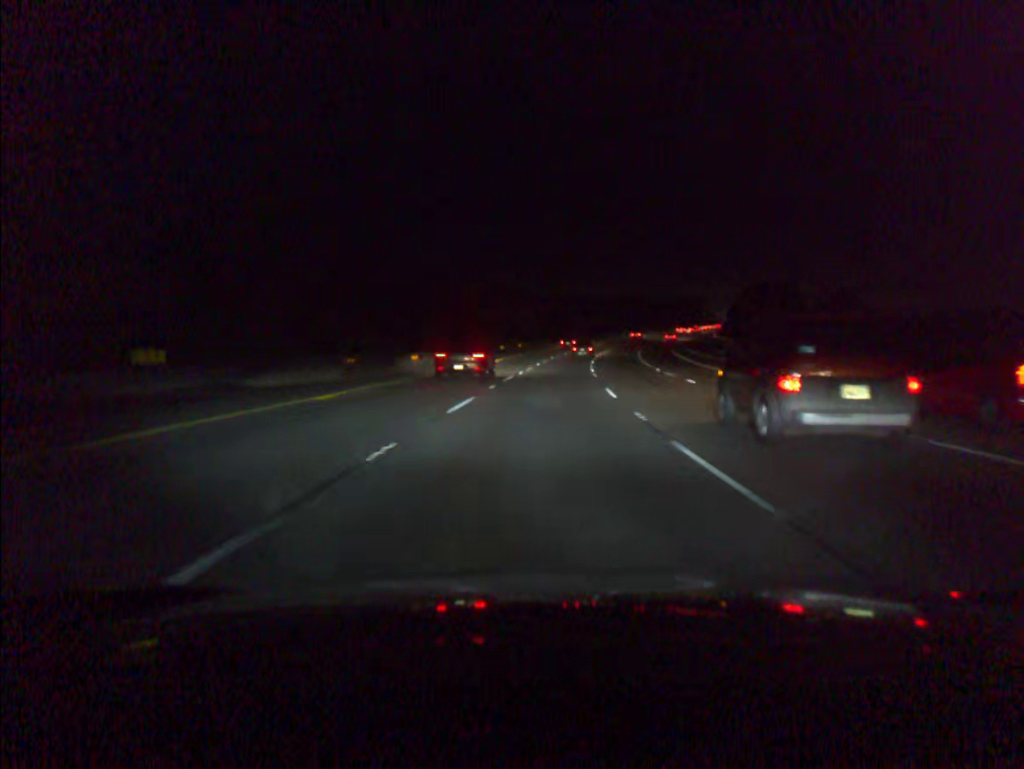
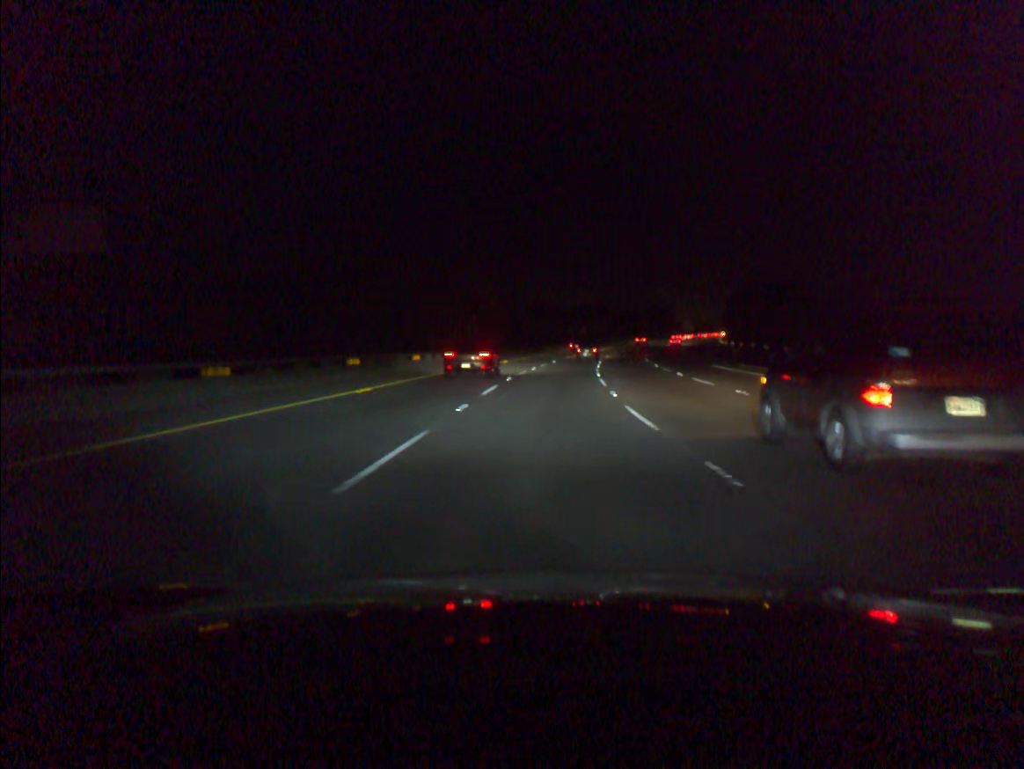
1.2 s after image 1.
(+0.9, +36.3) m; +3°
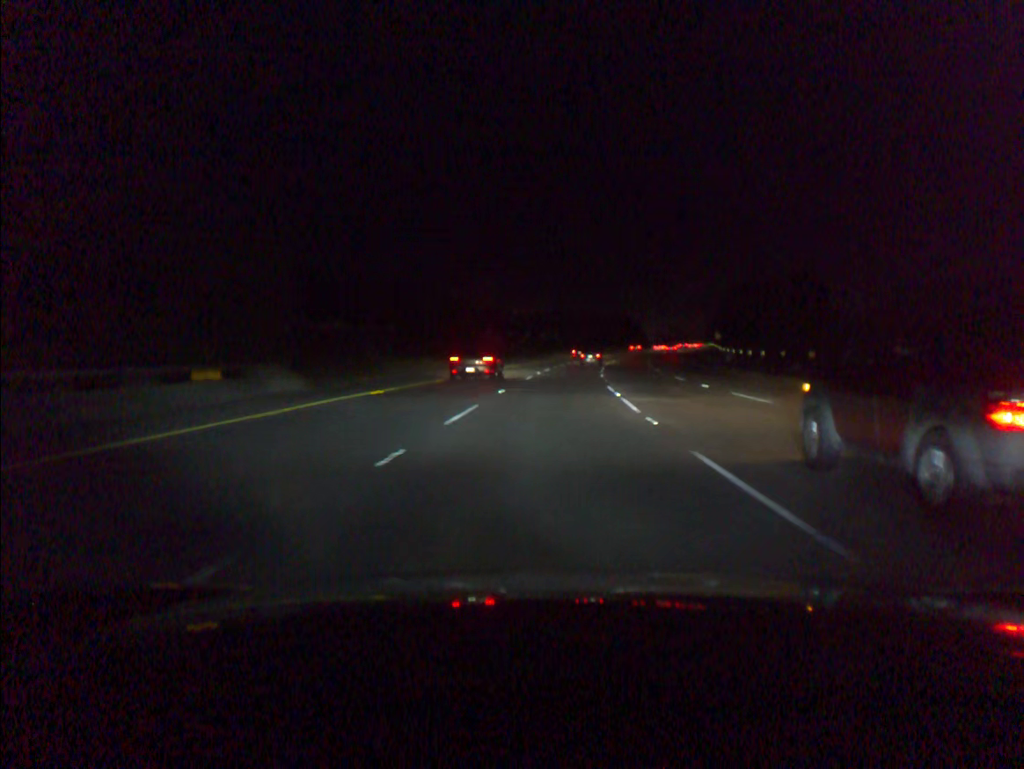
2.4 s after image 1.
(+1.1, +36.2) m; +3°
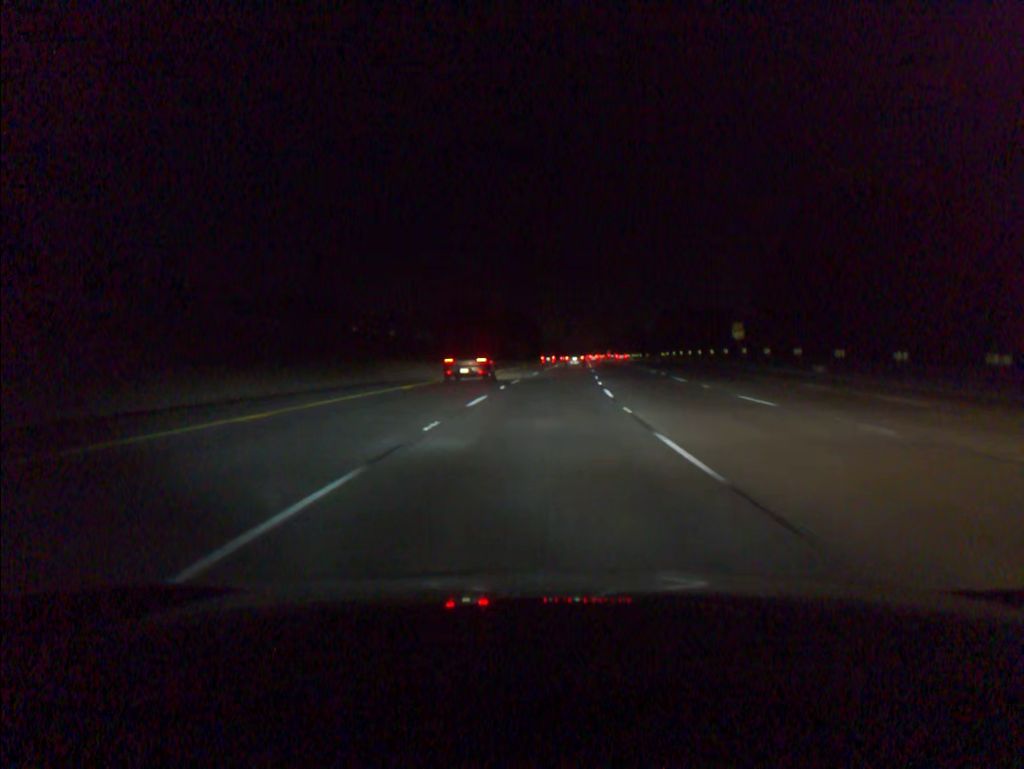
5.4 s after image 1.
(+7.6, +90.3) m; +9°
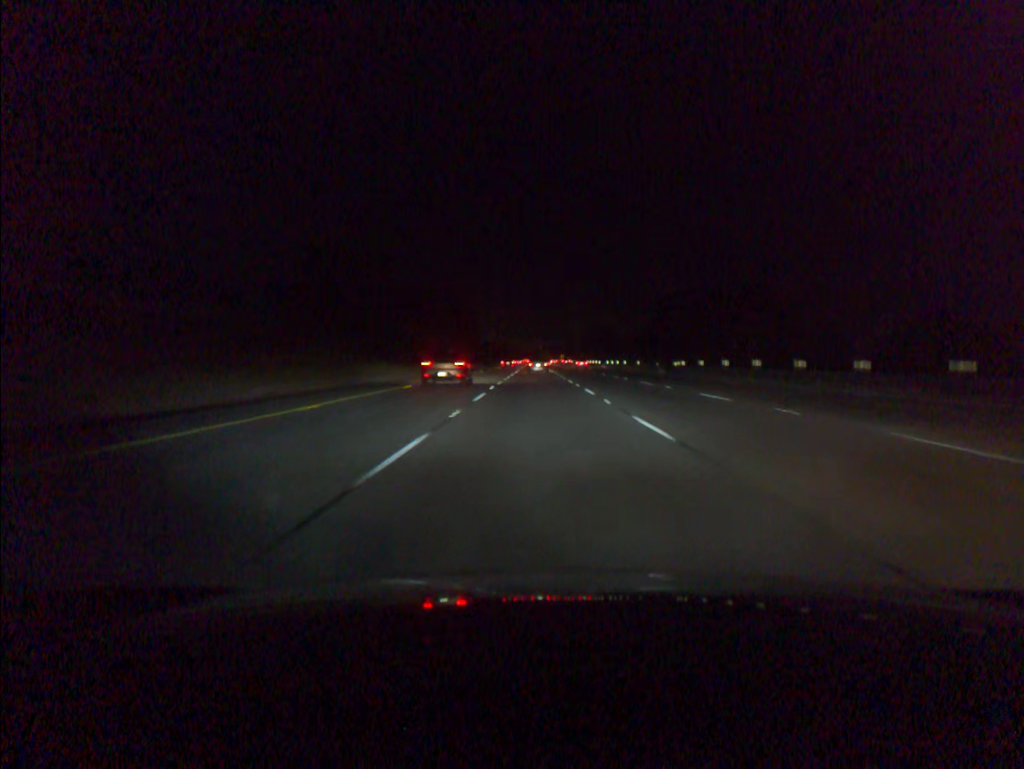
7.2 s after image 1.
(+2.0, +54.6) m; +4°
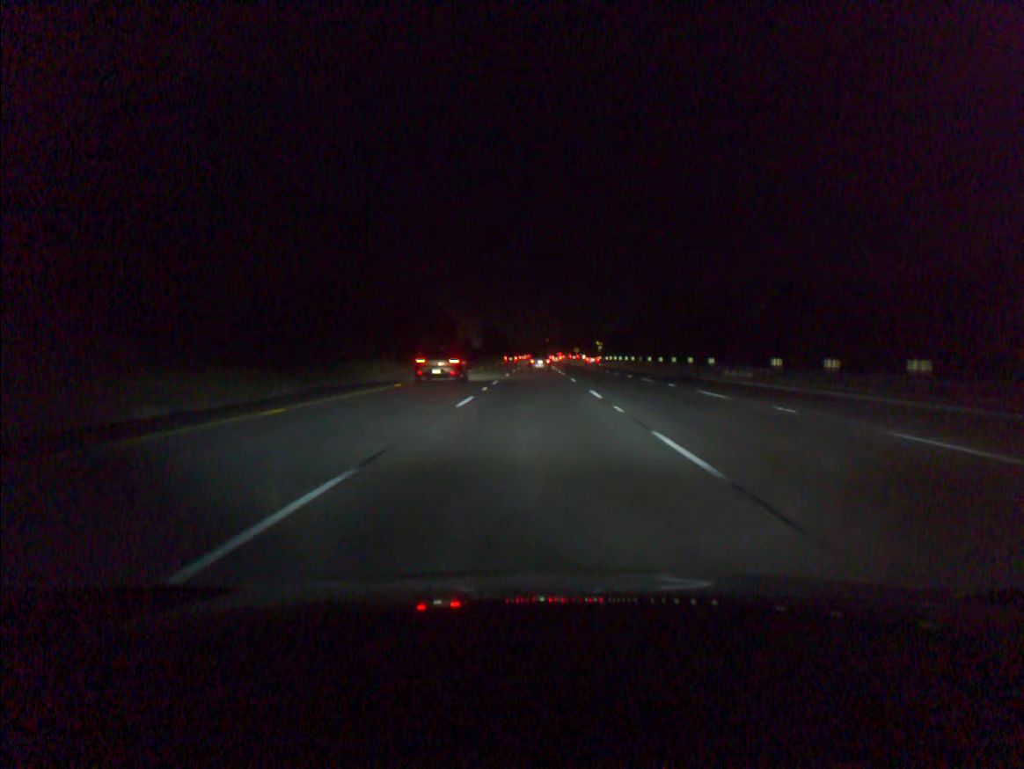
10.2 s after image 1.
(+0.2, +91.4) m; 0°
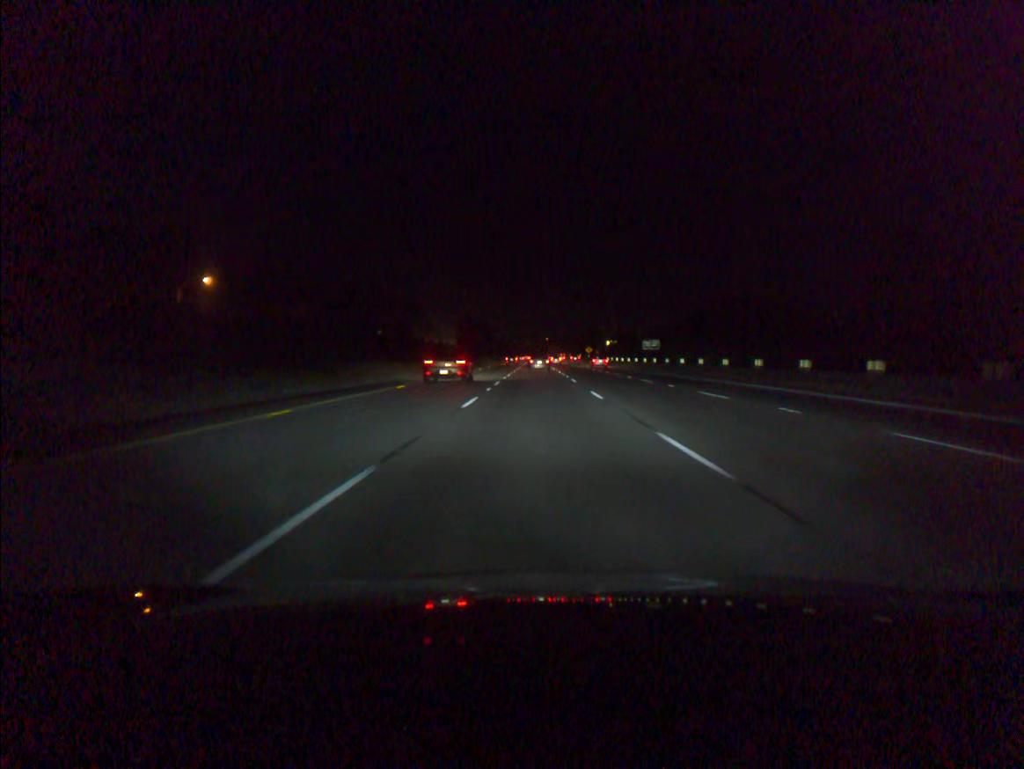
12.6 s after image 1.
(0.0, +72.8) m; 0°
